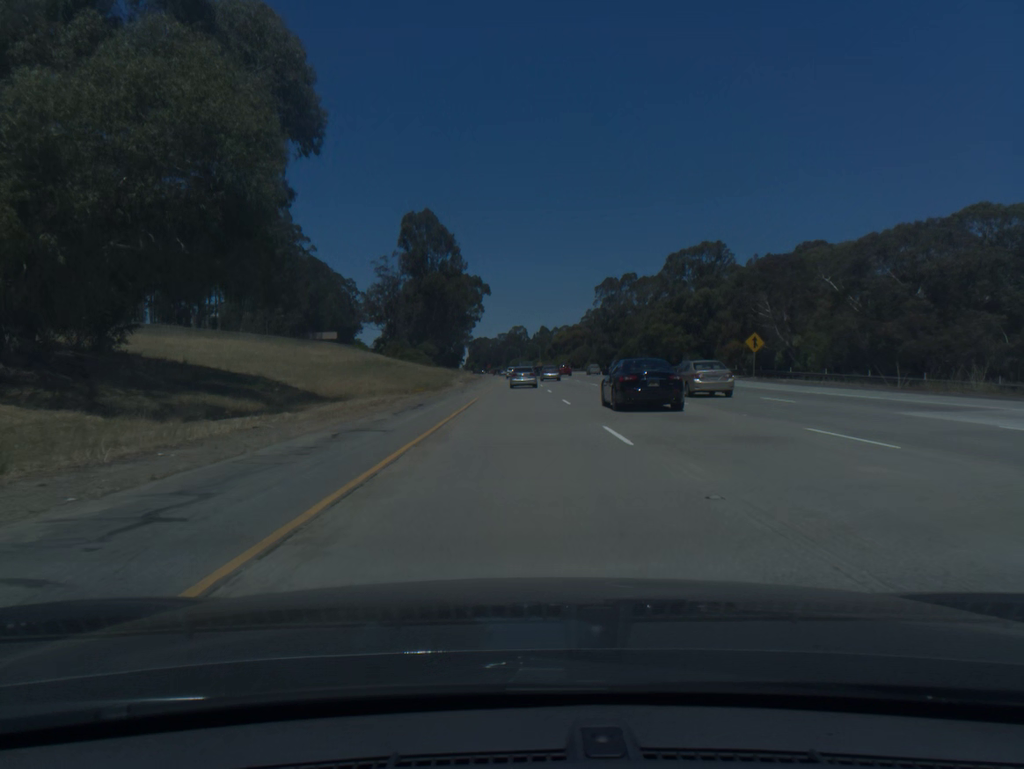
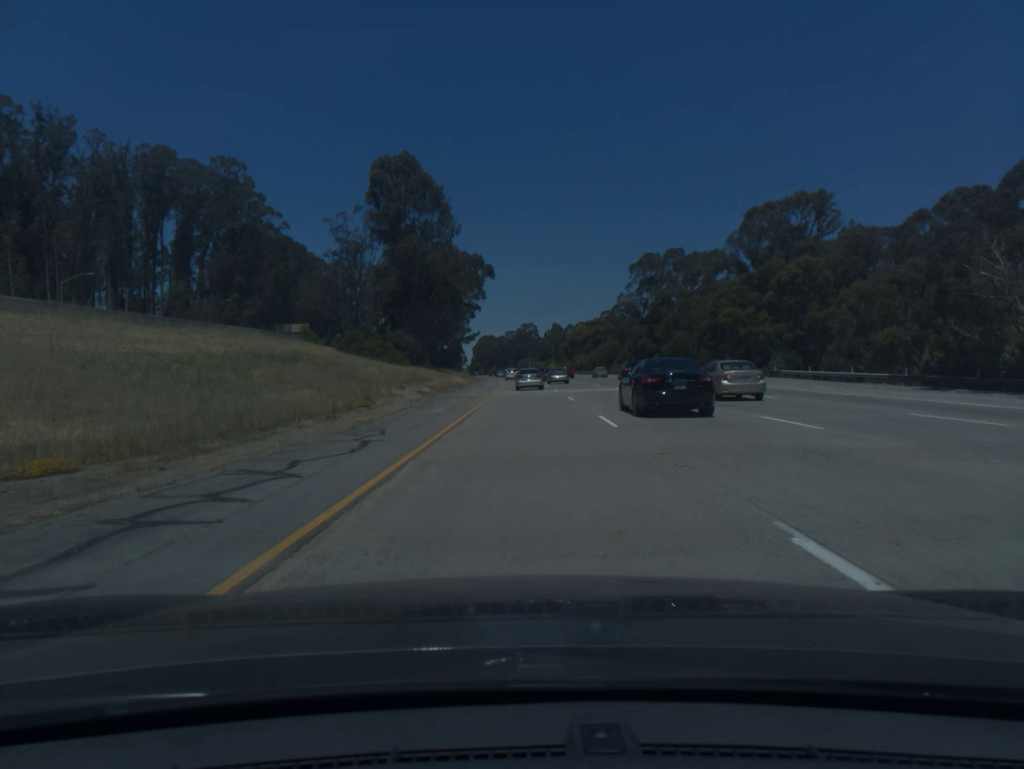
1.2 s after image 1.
(-0.2, +40.1) m; -1°
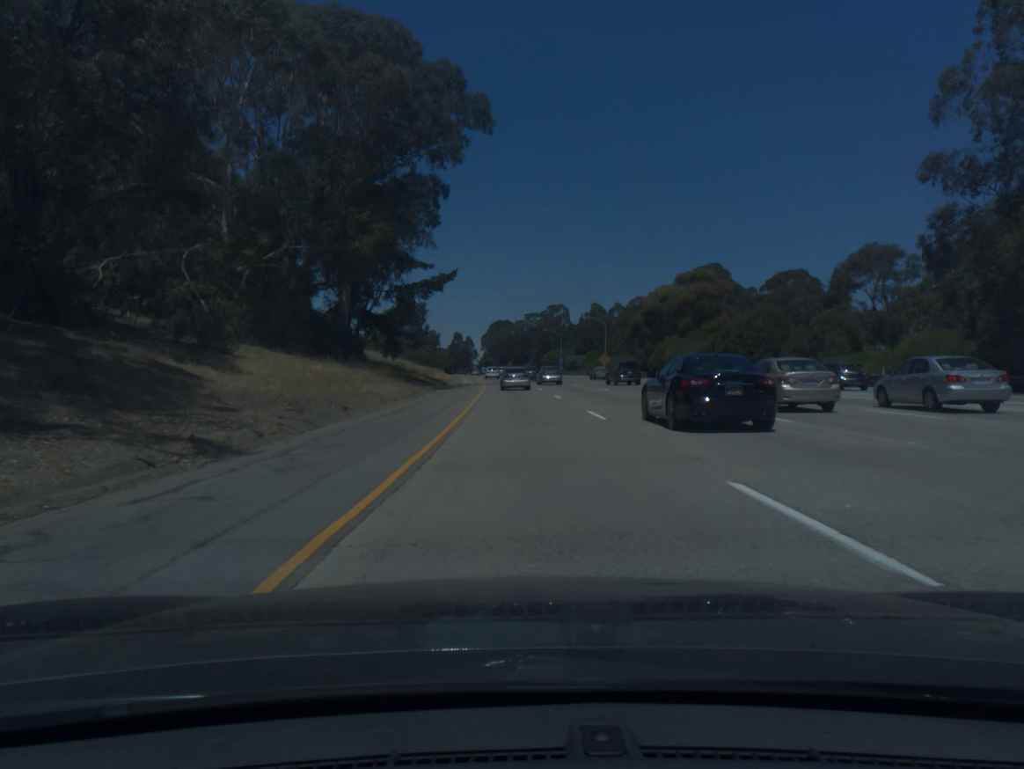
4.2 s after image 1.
(-0.7, +99.9) m; -2°
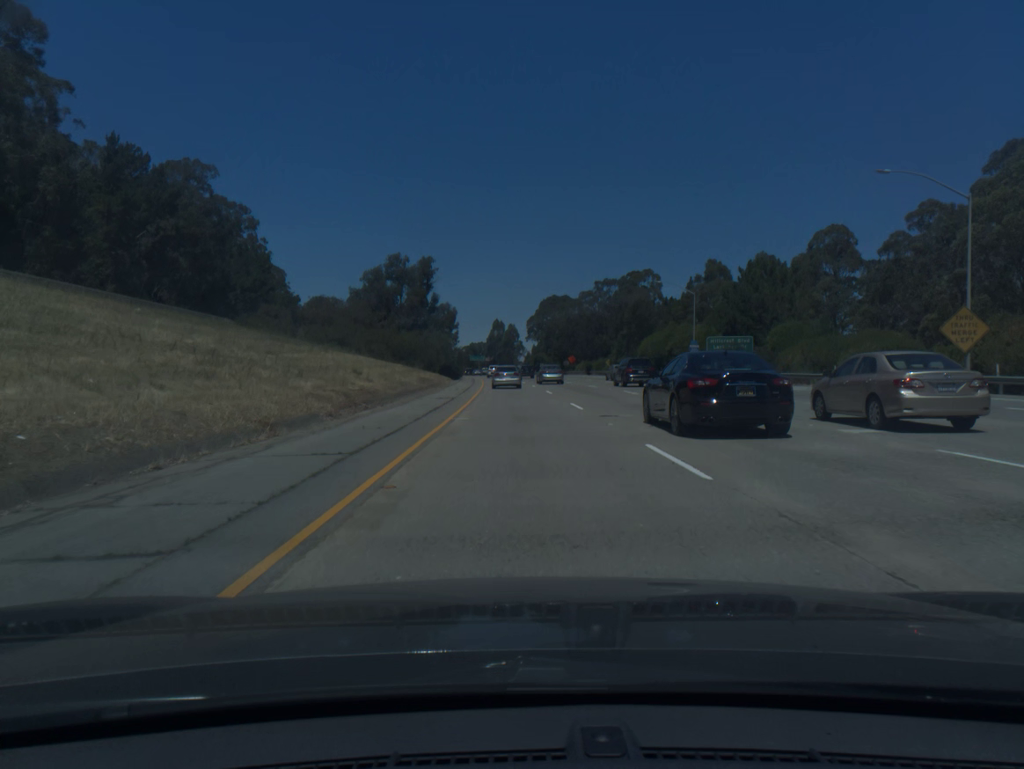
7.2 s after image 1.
(-3.1, +97.9) m; -4°
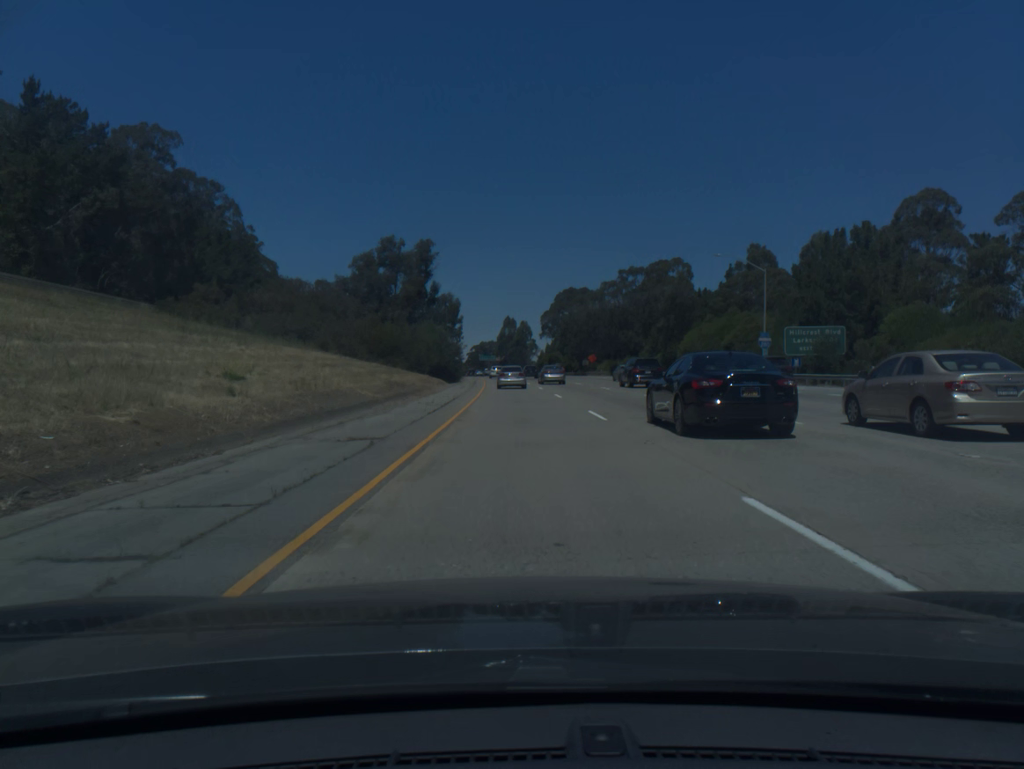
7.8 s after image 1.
(-0.2, +19.5) m; -1°
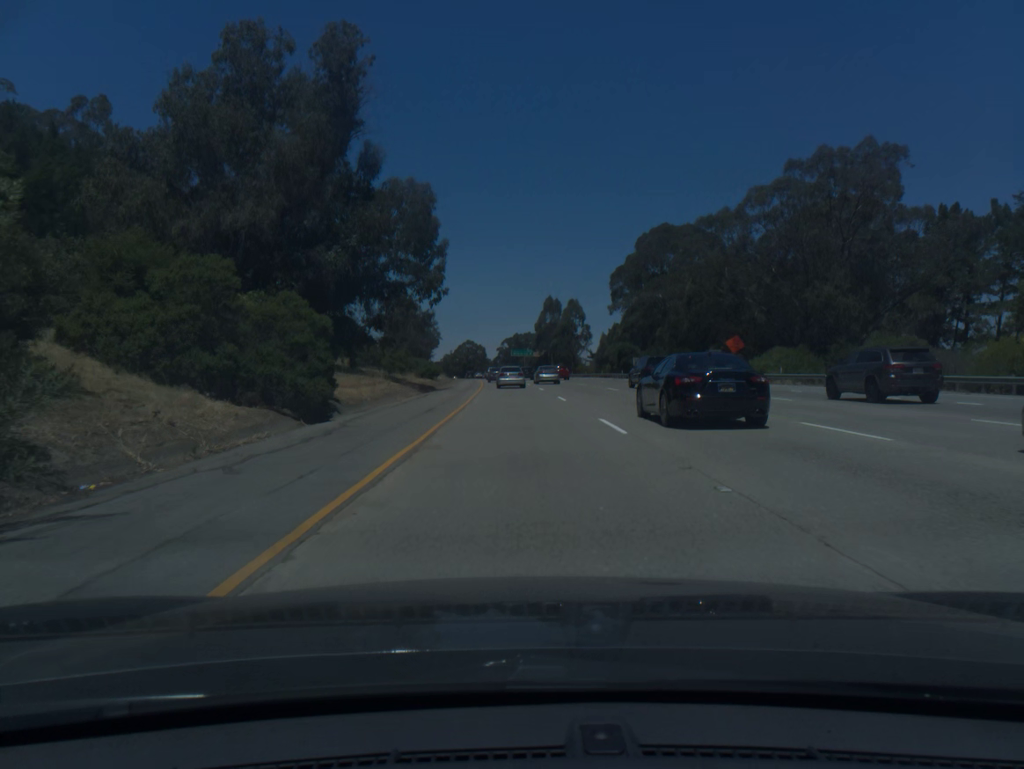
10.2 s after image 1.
(-1.8, +77.3) m; -3°
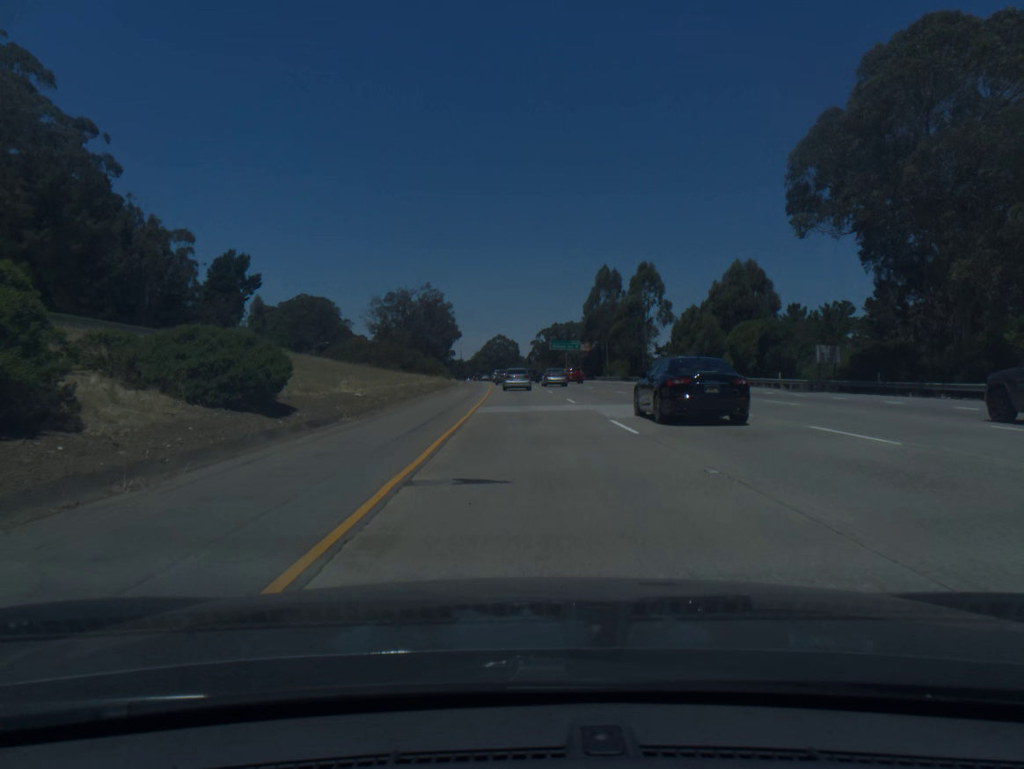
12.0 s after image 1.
(-1.3, +57.7) m; -3°
